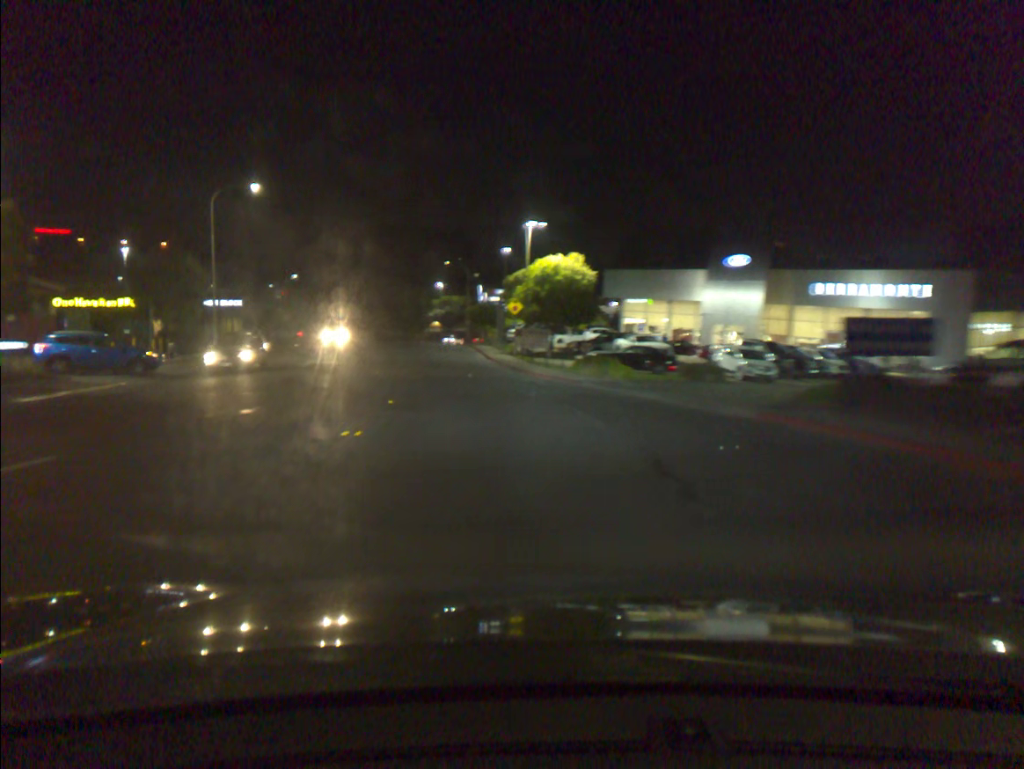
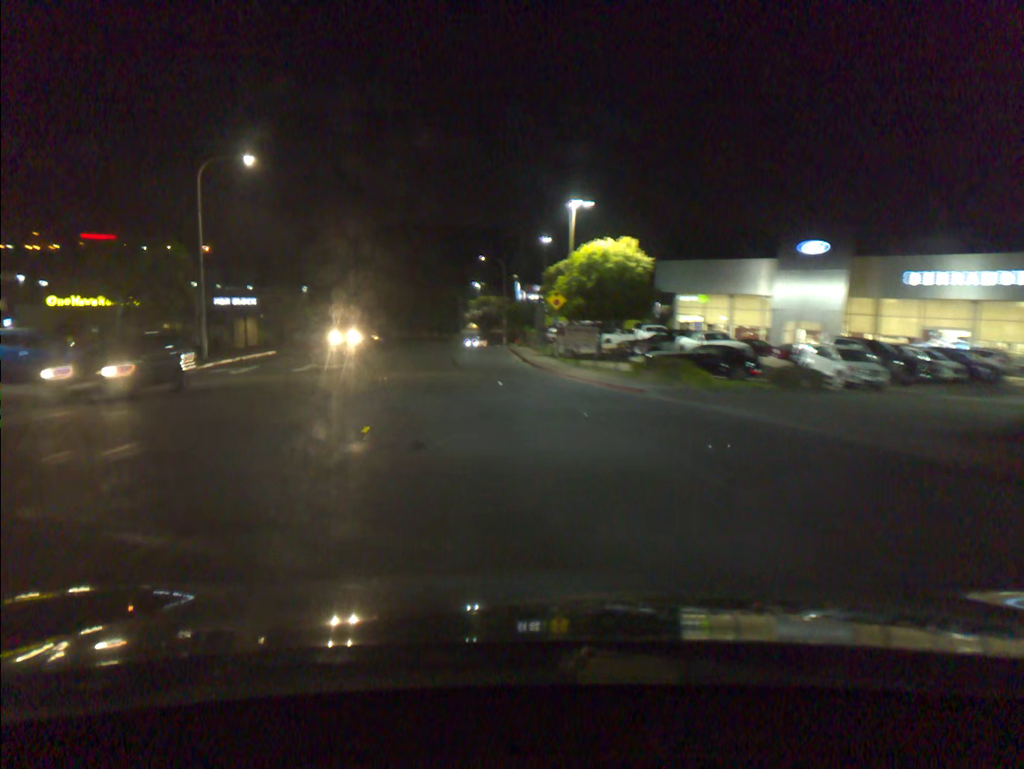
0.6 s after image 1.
(-0.2, +7.2) m; -3°
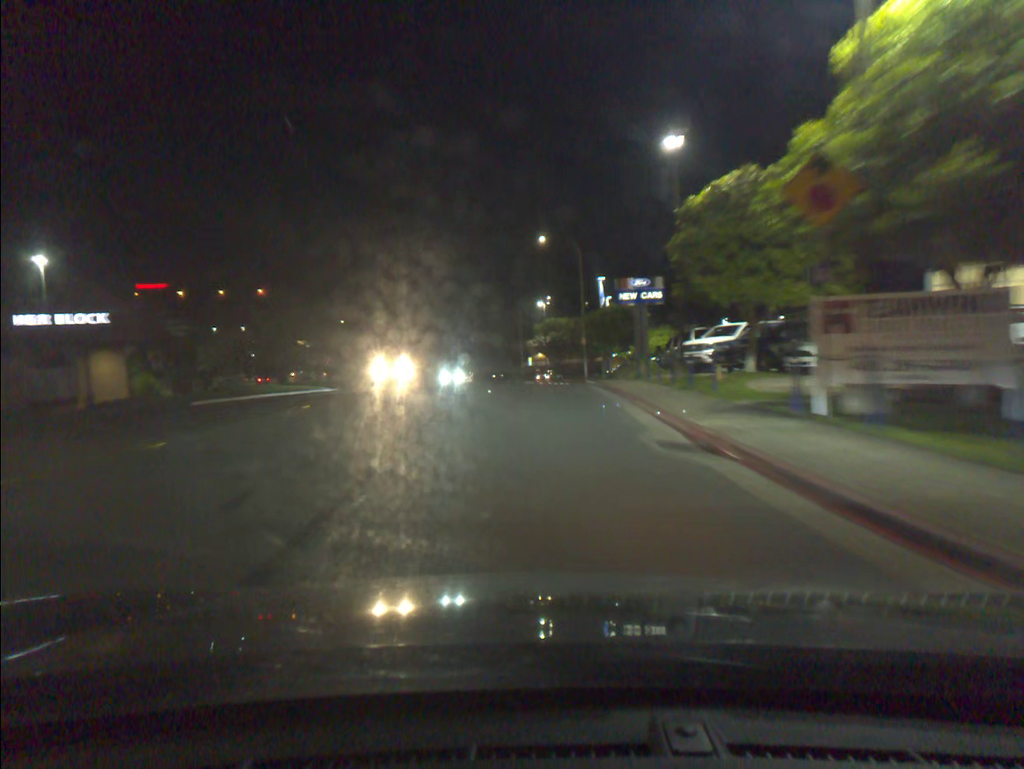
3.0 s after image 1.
(-1.5, +31.6) m; -5°
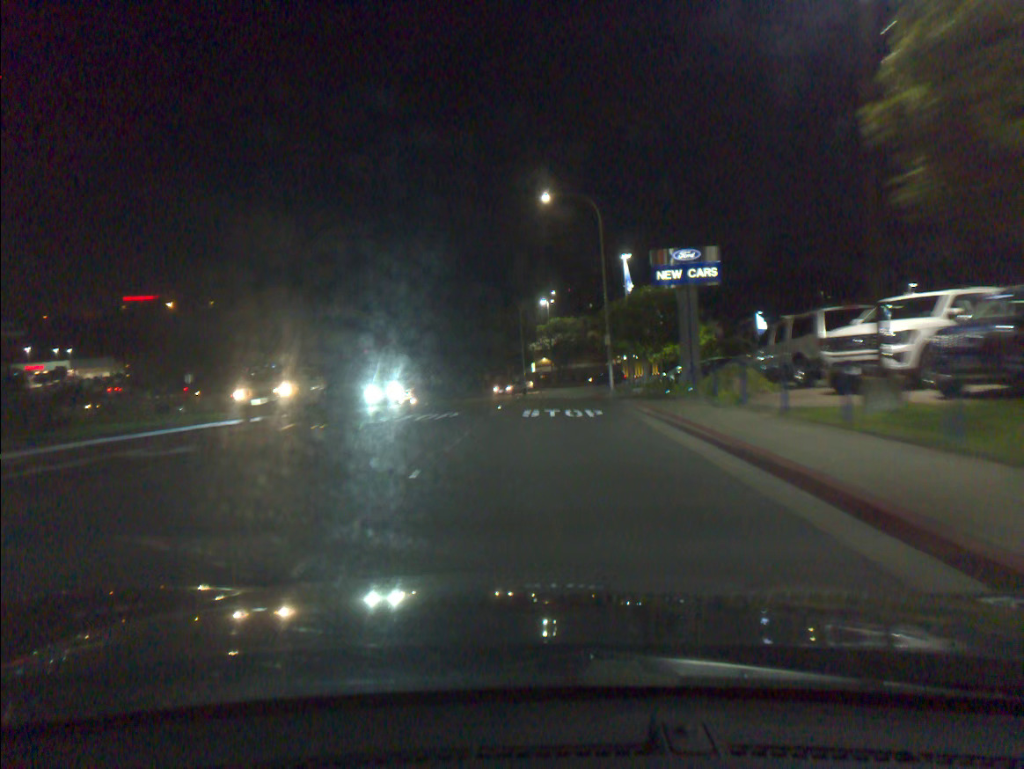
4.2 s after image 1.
(0.0, +15.1) m; 0°
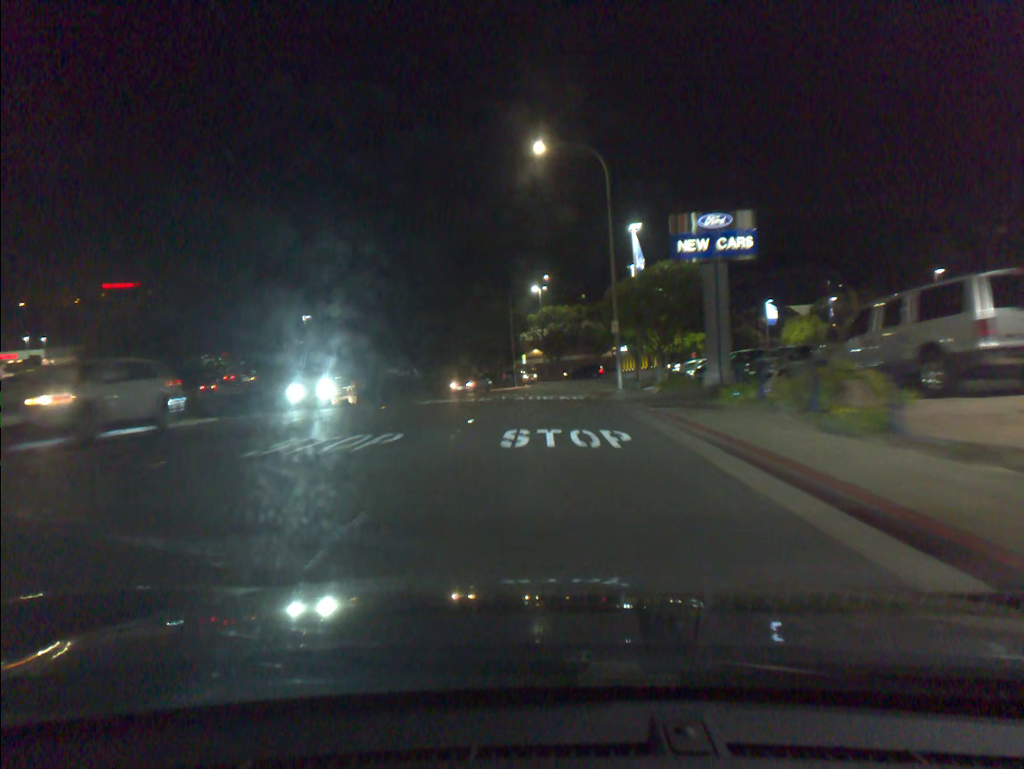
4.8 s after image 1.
(0.0, +7.2) m; +1°
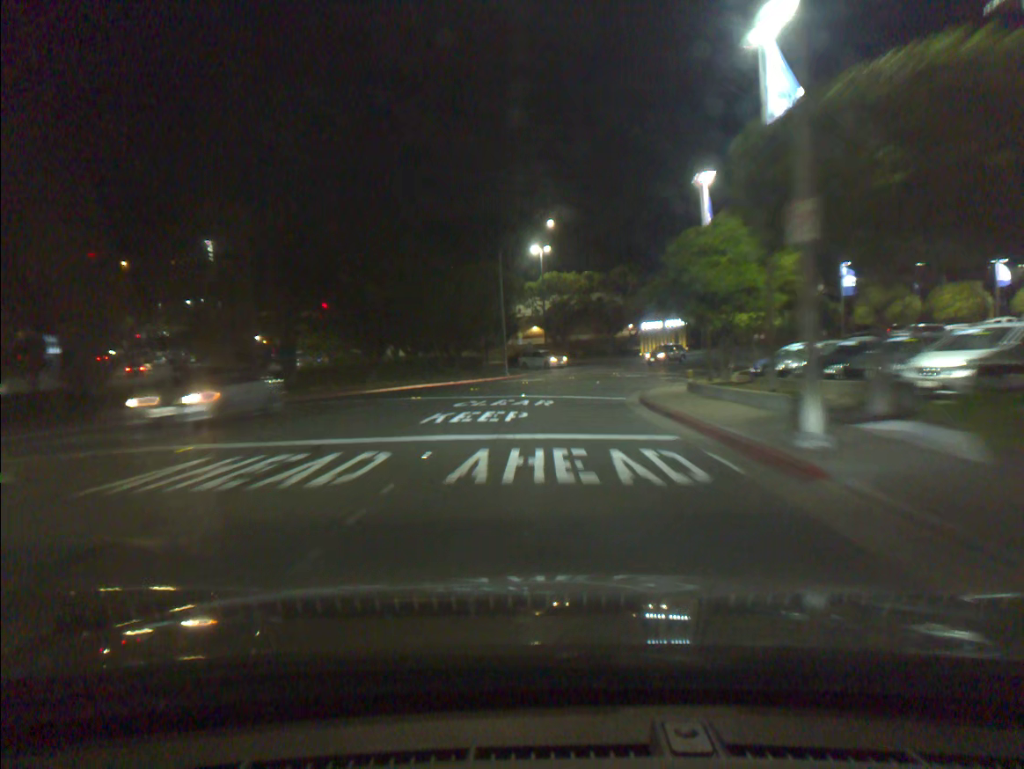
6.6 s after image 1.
(-0.1, +20.7) m; 0°
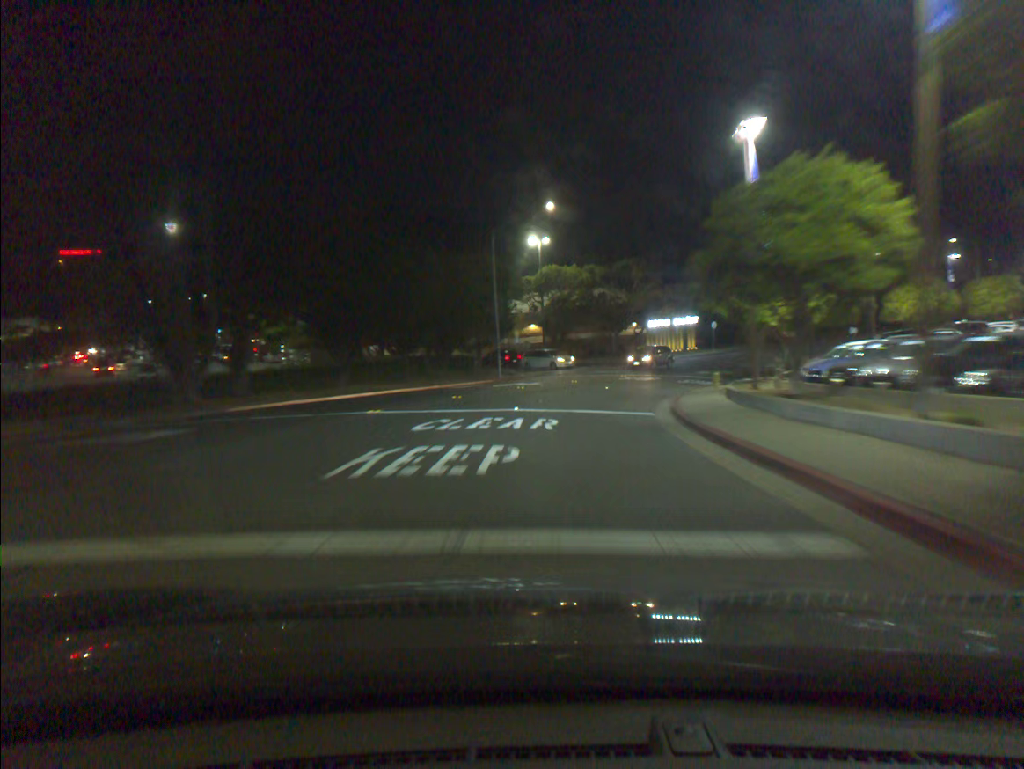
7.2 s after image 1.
(0.0, +6.4) m; 0°
